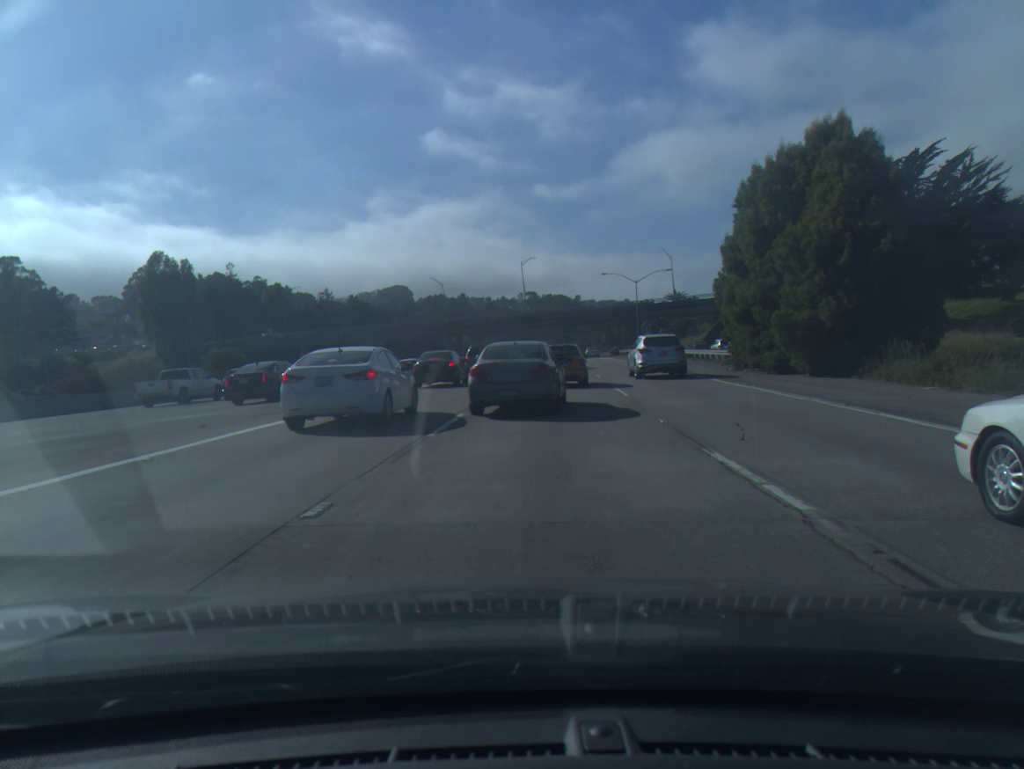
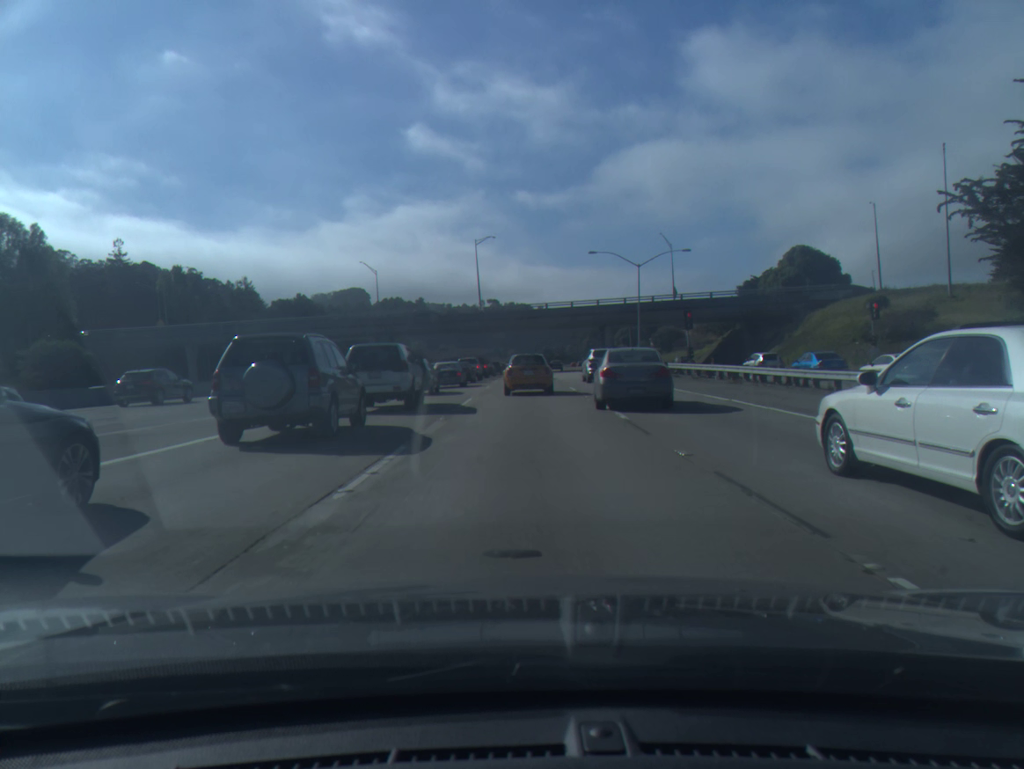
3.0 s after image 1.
(+0.9, +32.5) m; +2°
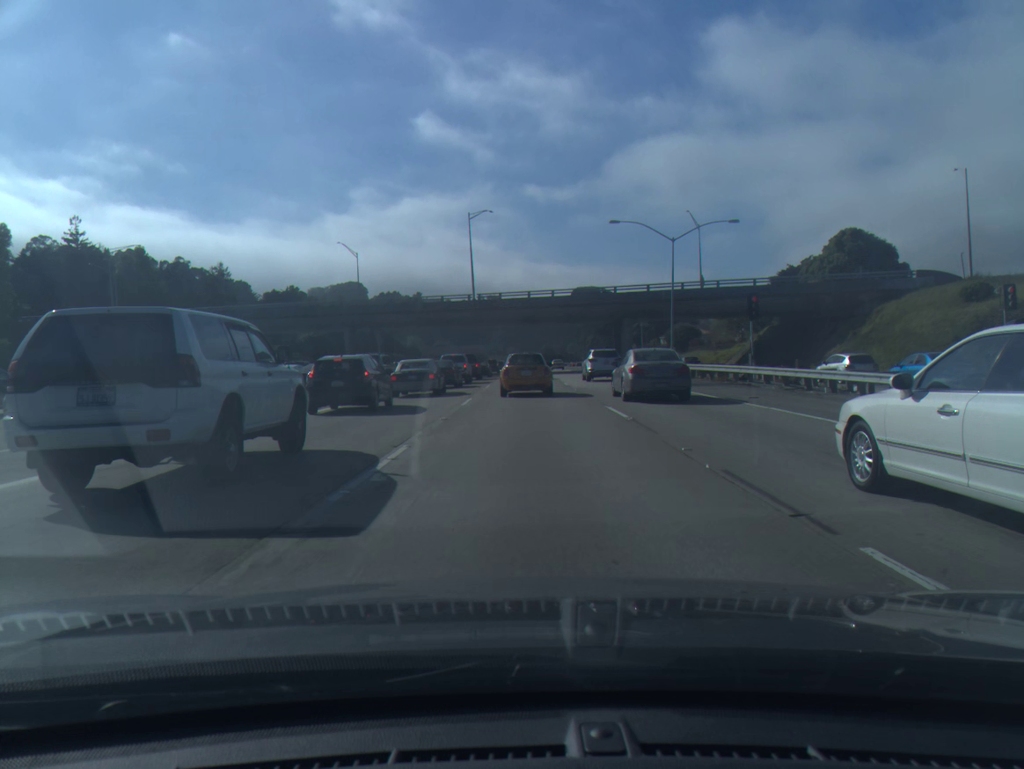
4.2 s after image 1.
(0.0, +14.4) m; 0°
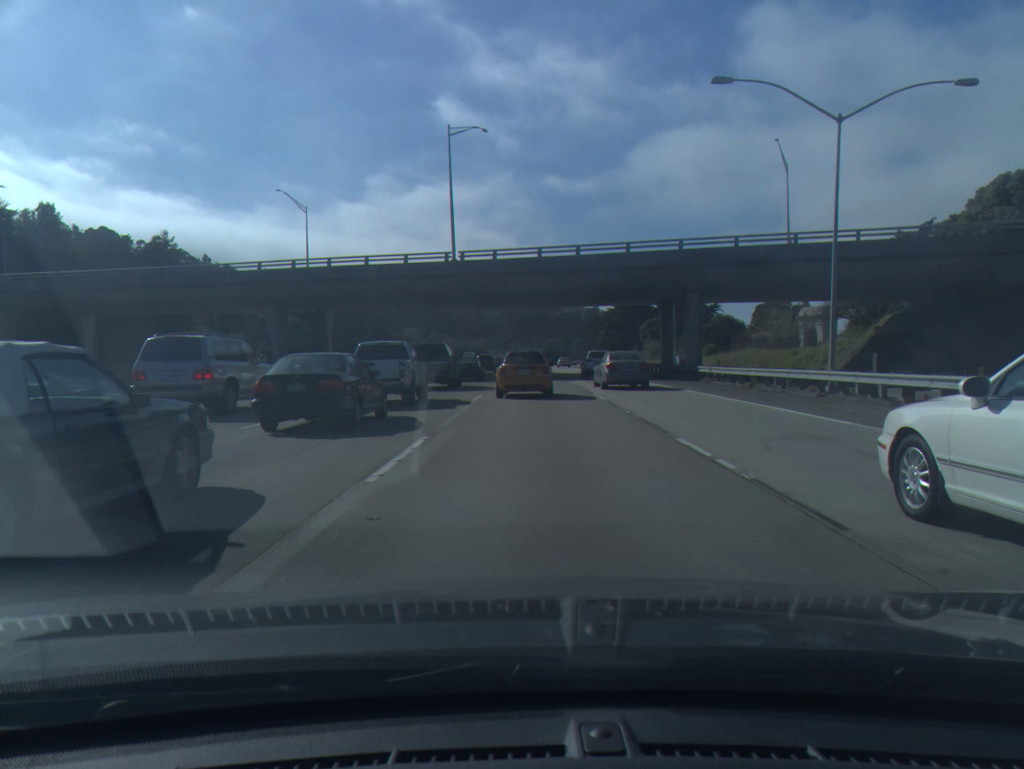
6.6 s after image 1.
(0.0, +27.7) m; 0°
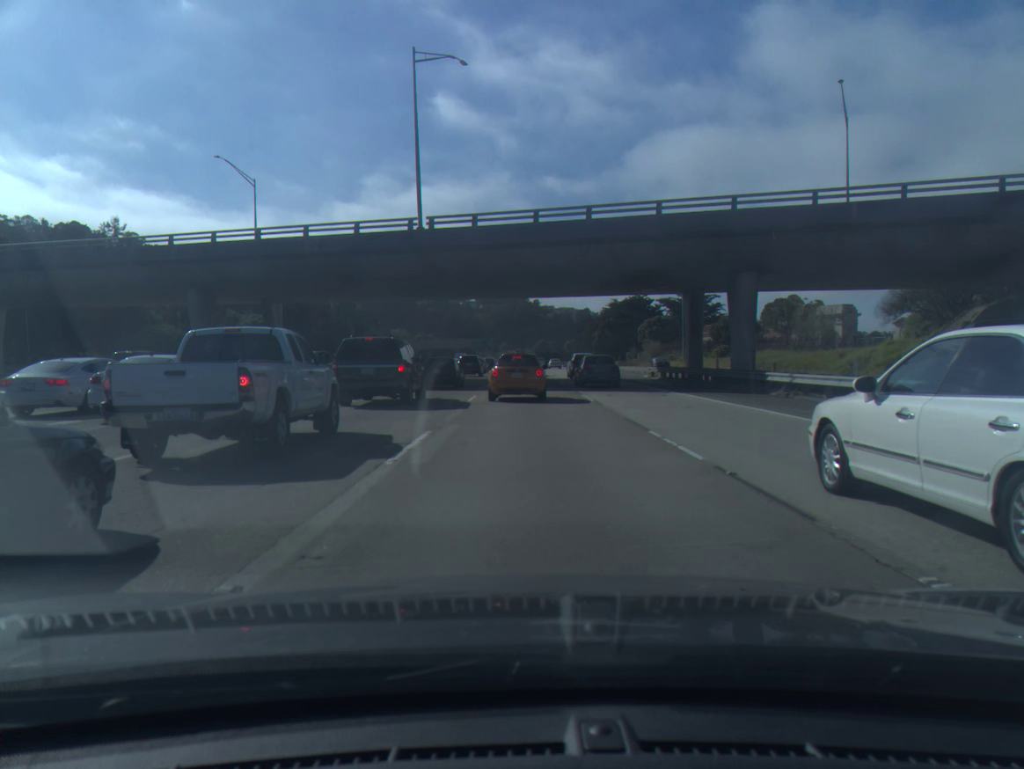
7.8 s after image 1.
(+0.1, +13.0) m; +1°
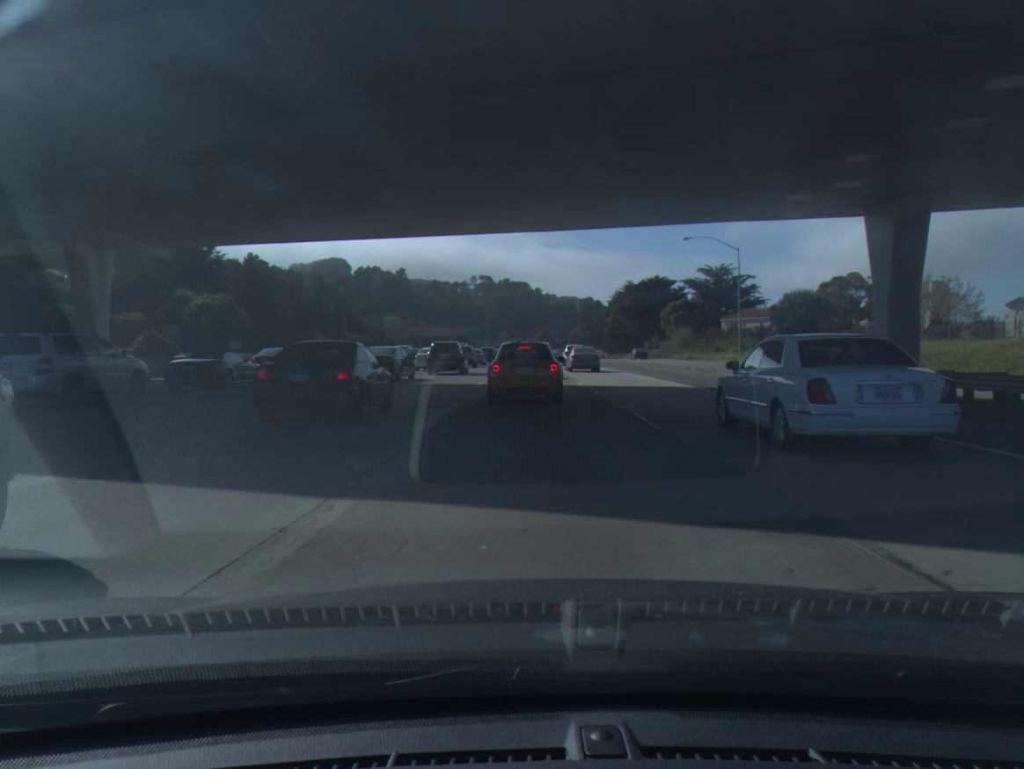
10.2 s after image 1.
(-0.1, +25.7) m; -1°
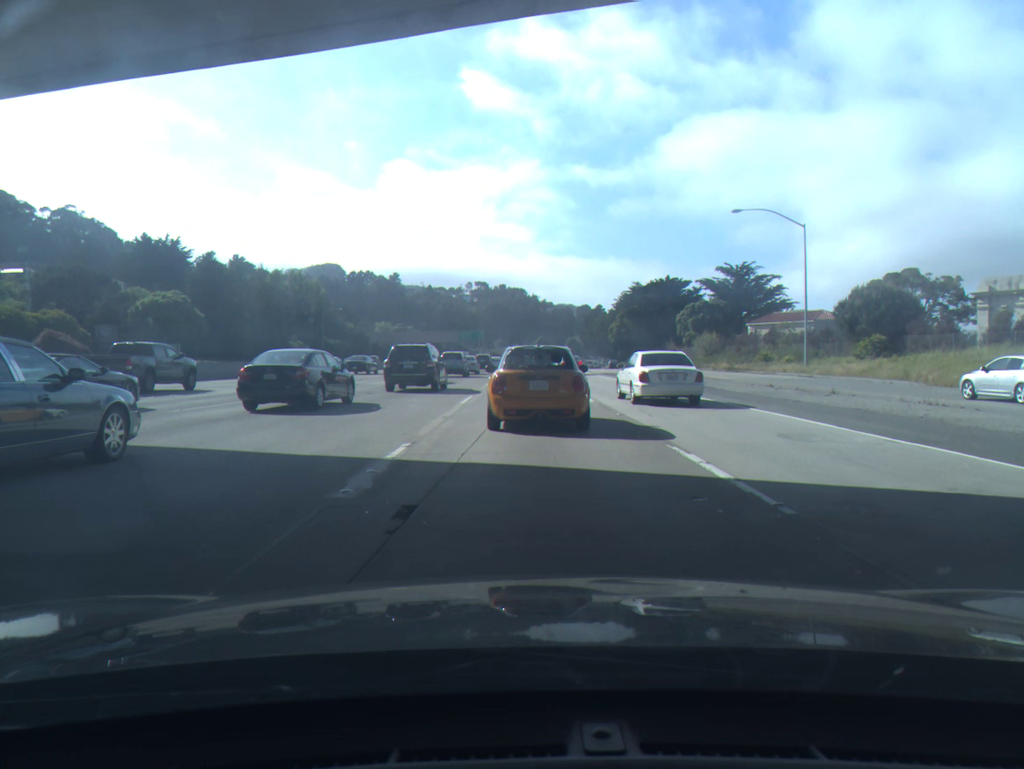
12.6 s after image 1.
(+0.2, +20.0) m; +1°
